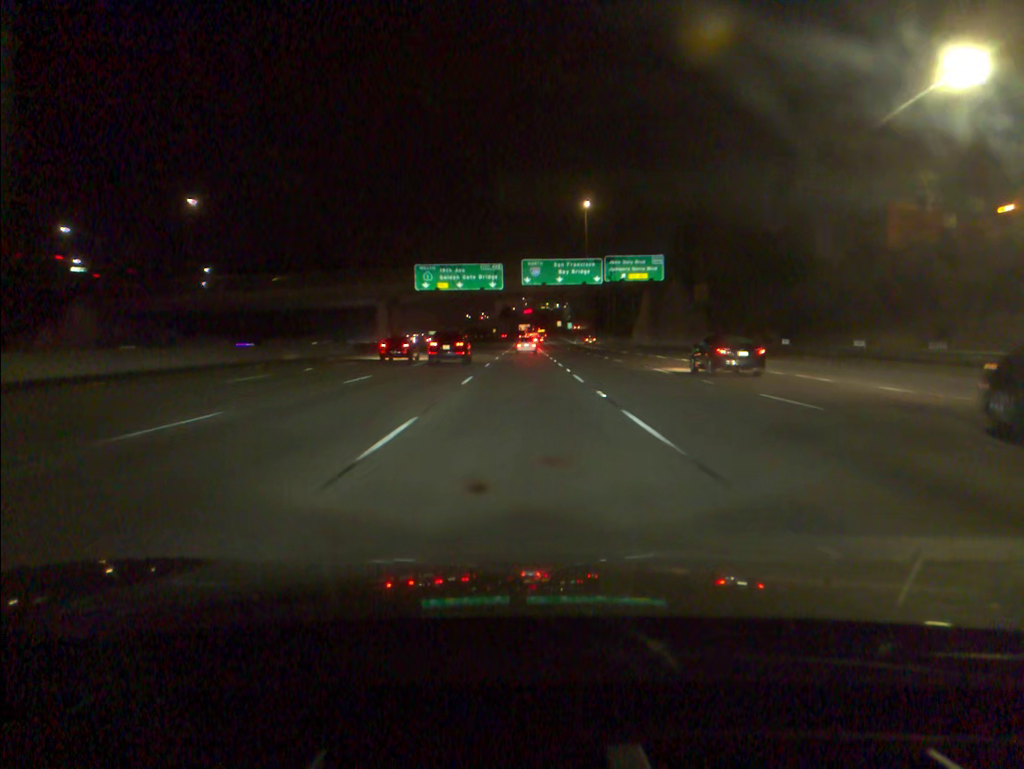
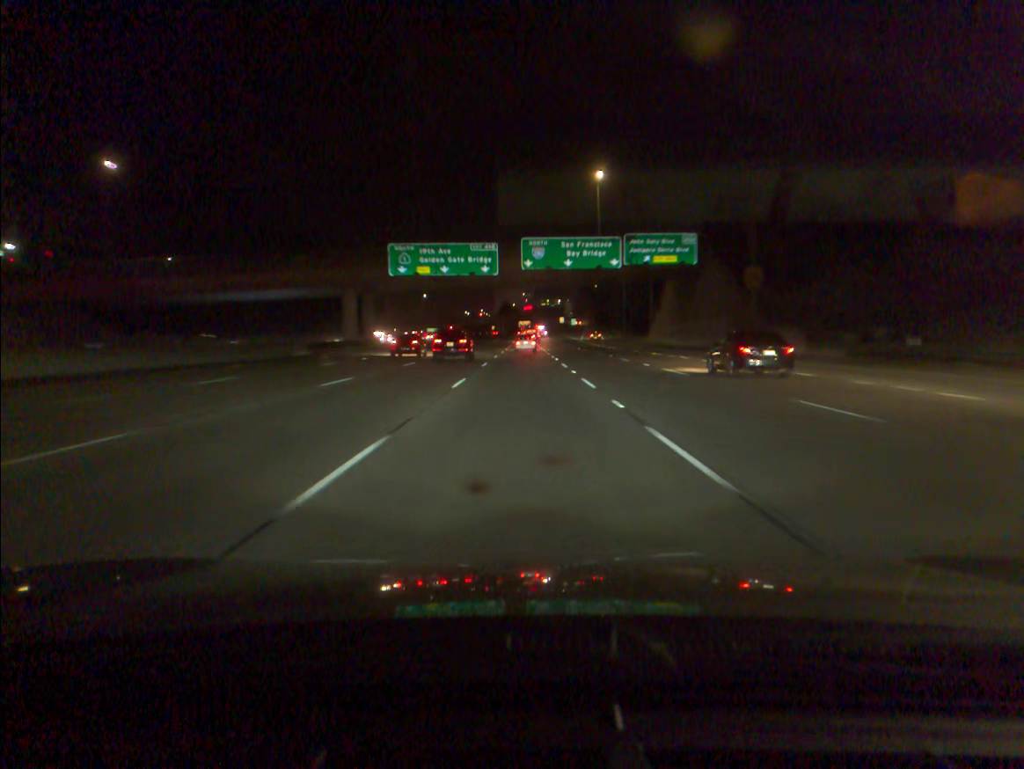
(0.0, +17.3) m; 0°
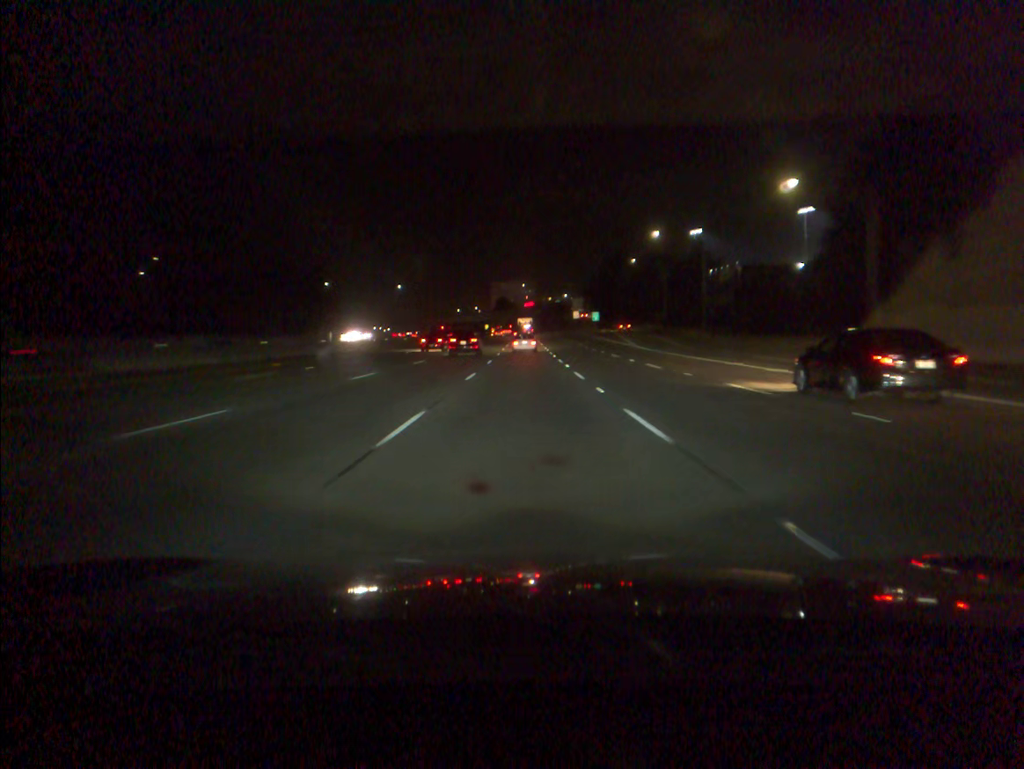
(0.0, +67.6) m; 0°
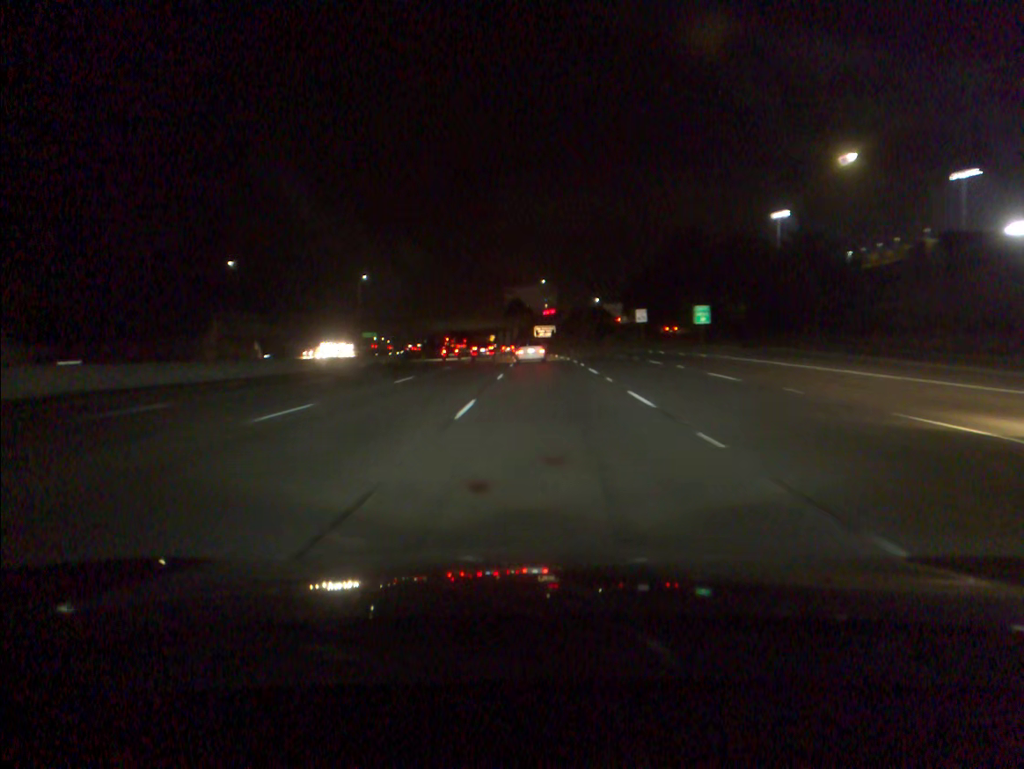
(-0.4, +82.0) m; -1°
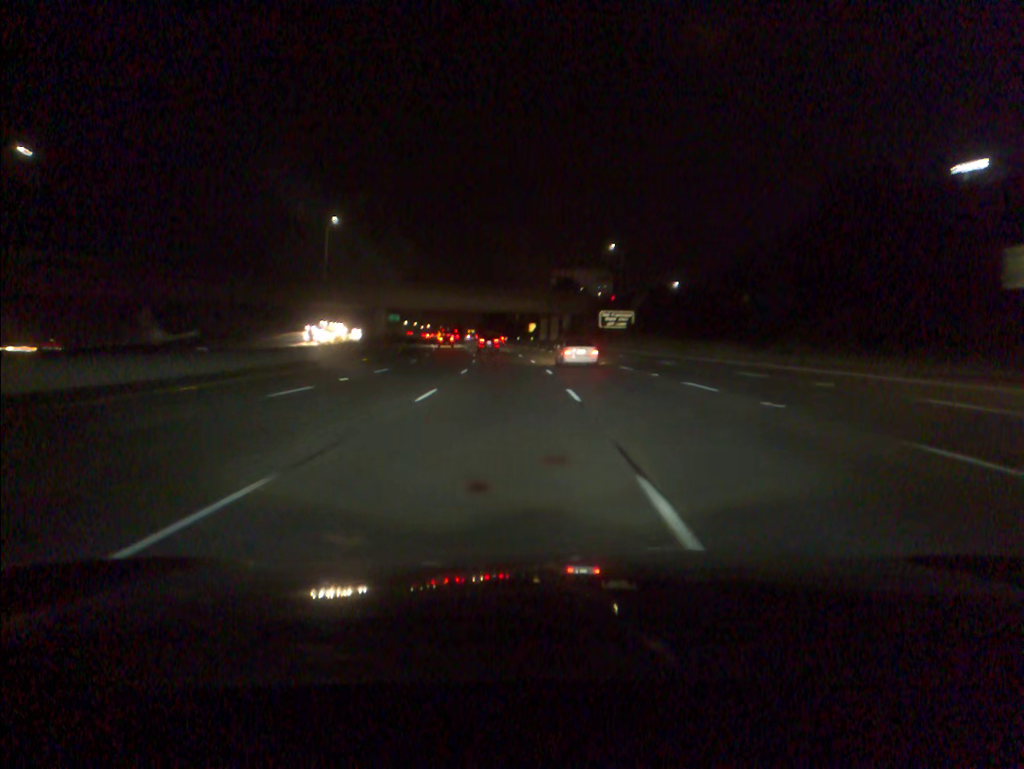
(-1.8, +67.9) m; -3°
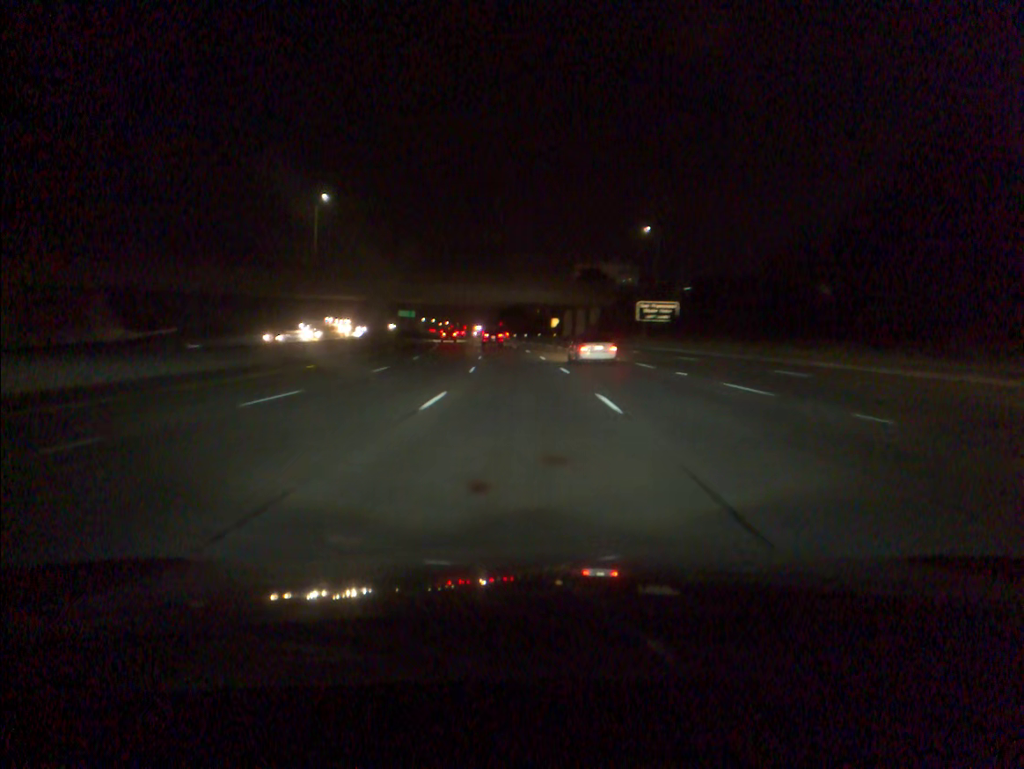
(-0.2, +17.2) m; -1°
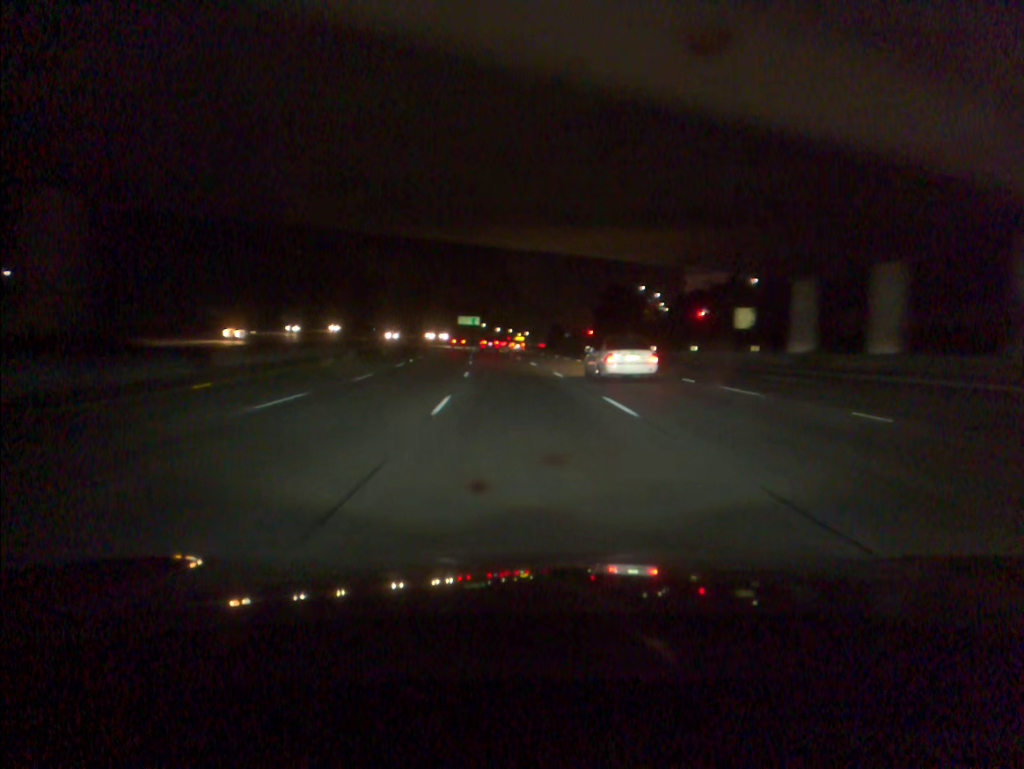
(-4.3, +85.7) m; -6°
